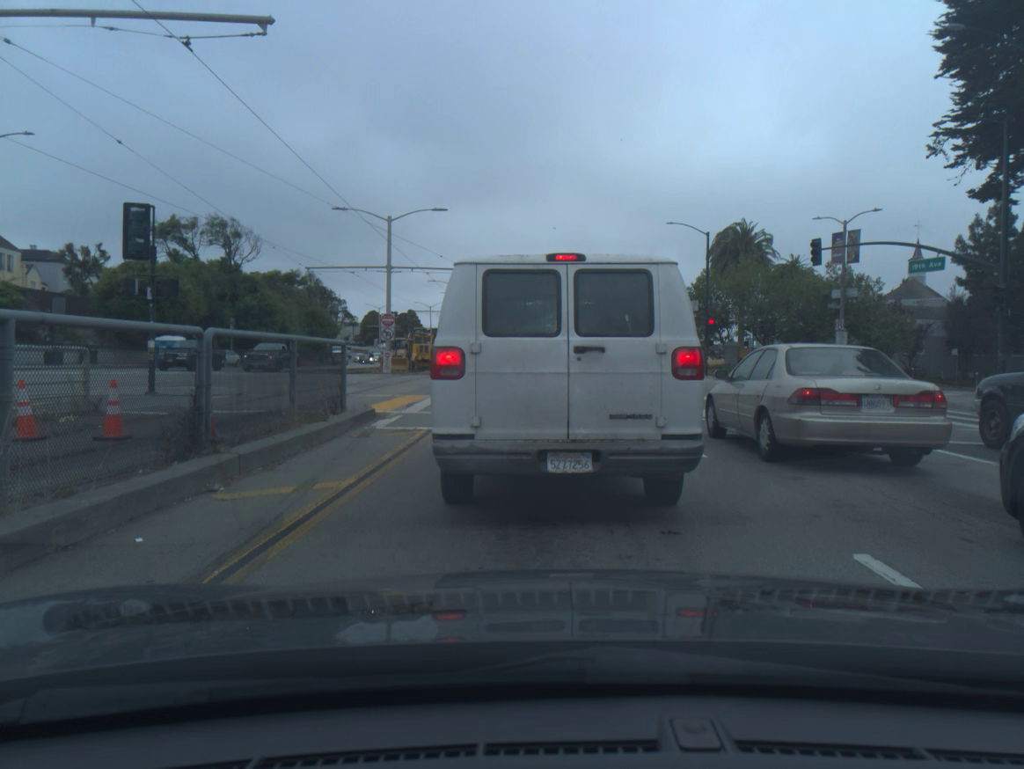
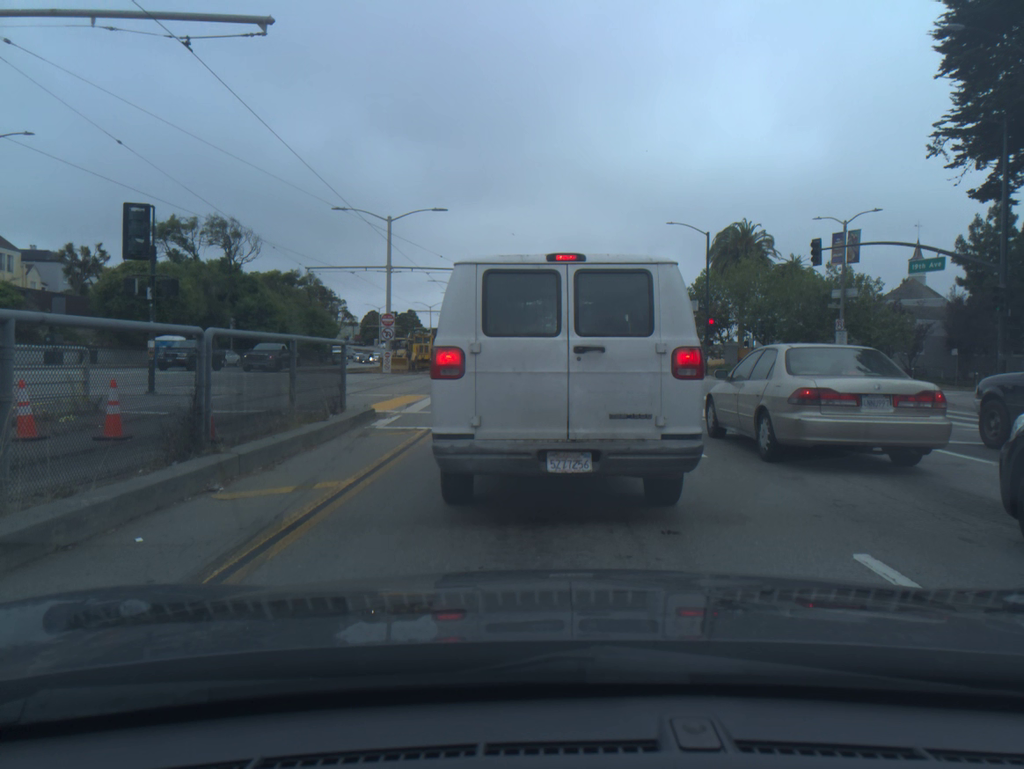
(0.0, 0.0) m; 0°
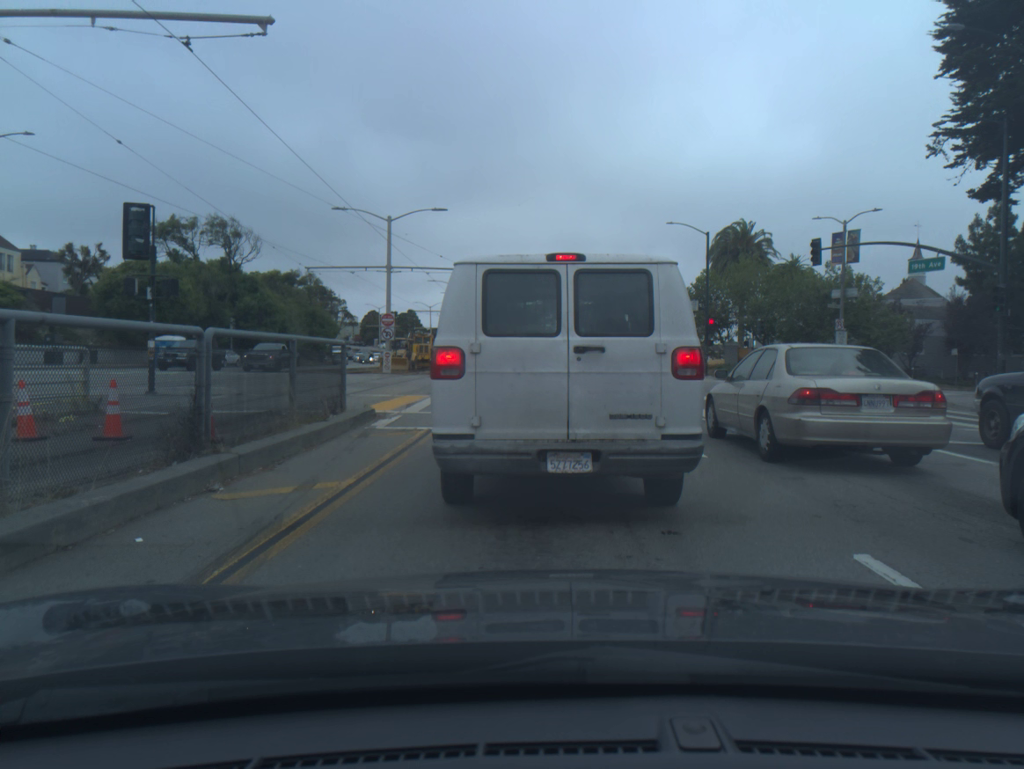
(0.0, 0.0) m; 0°
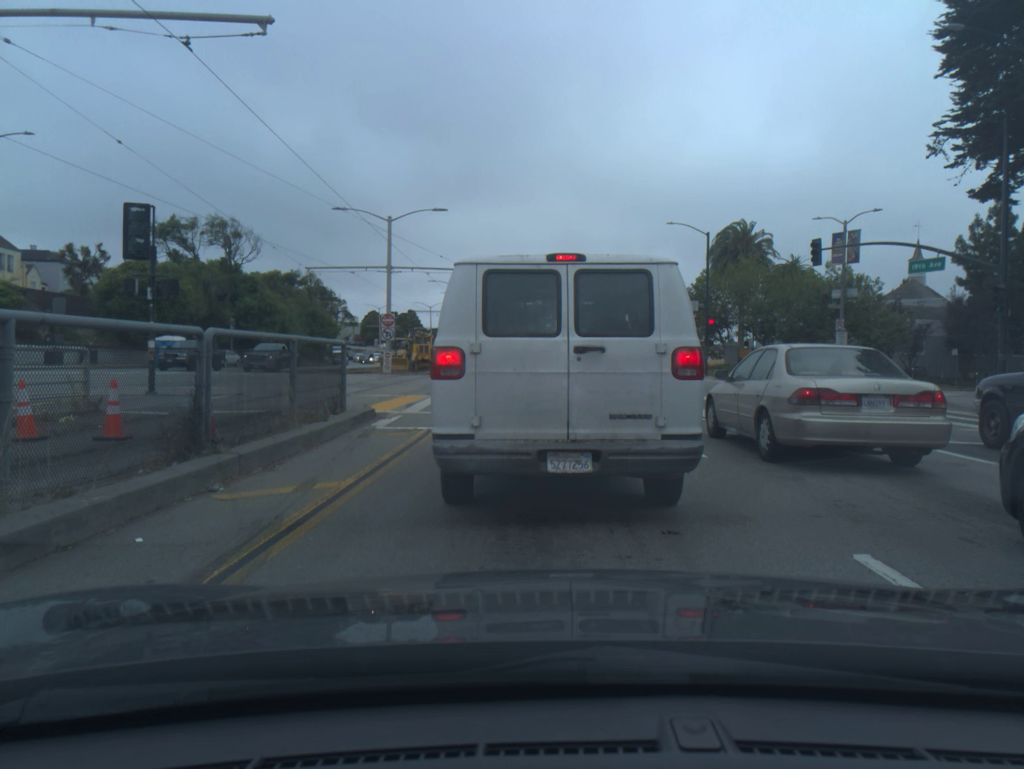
(0.0, 0.0) m; 0°
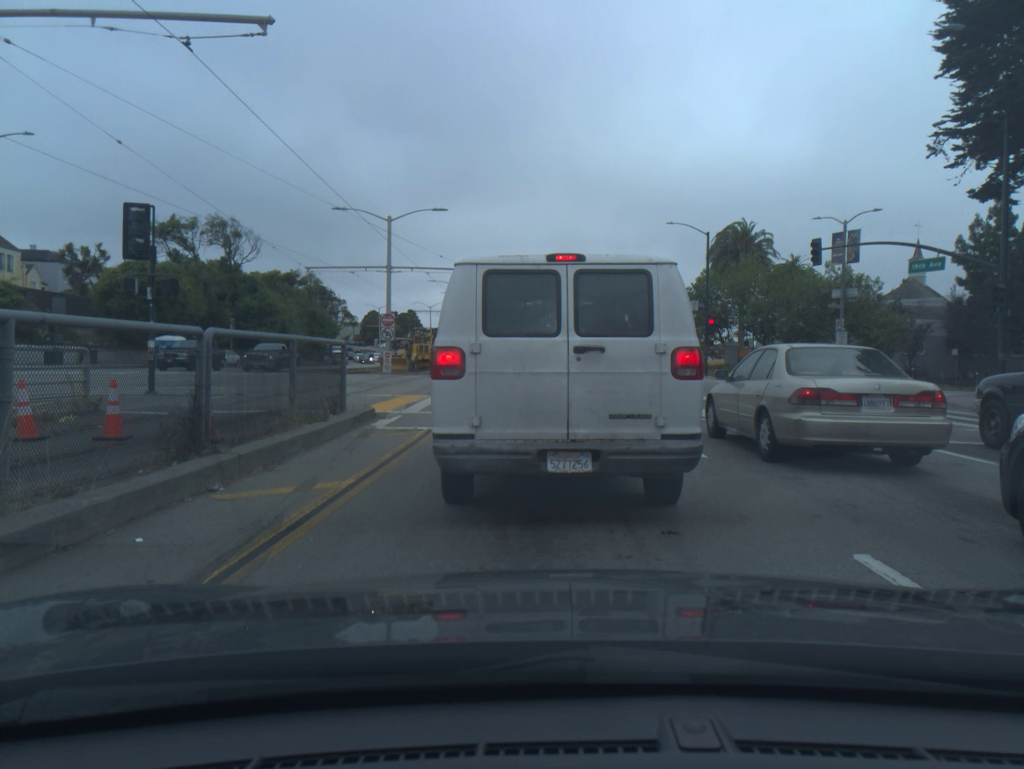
(0.0, 0.0) m; 0°
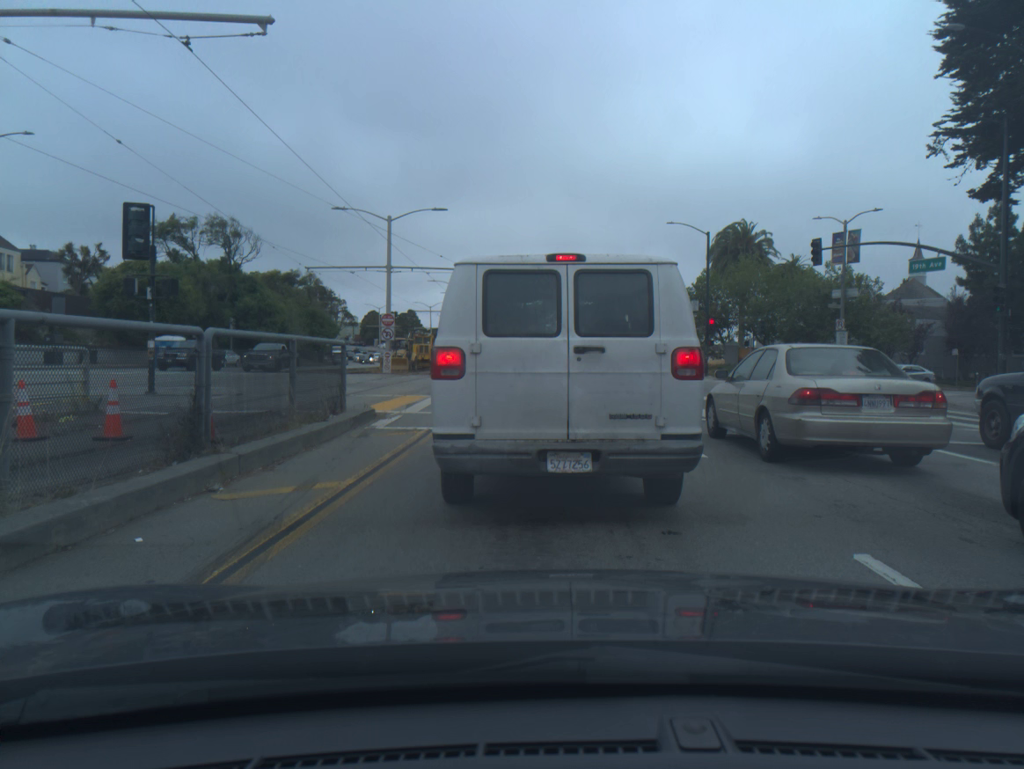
(0.0, 0.0) m; 0°
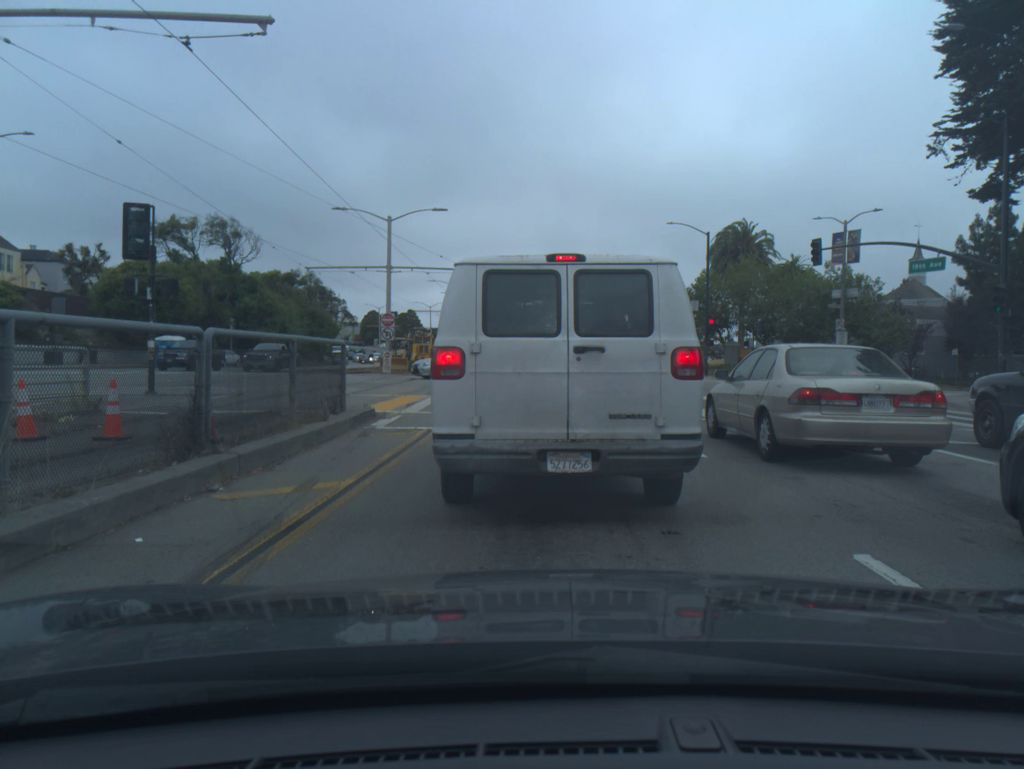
(0.0, 0.0) m; 0°
